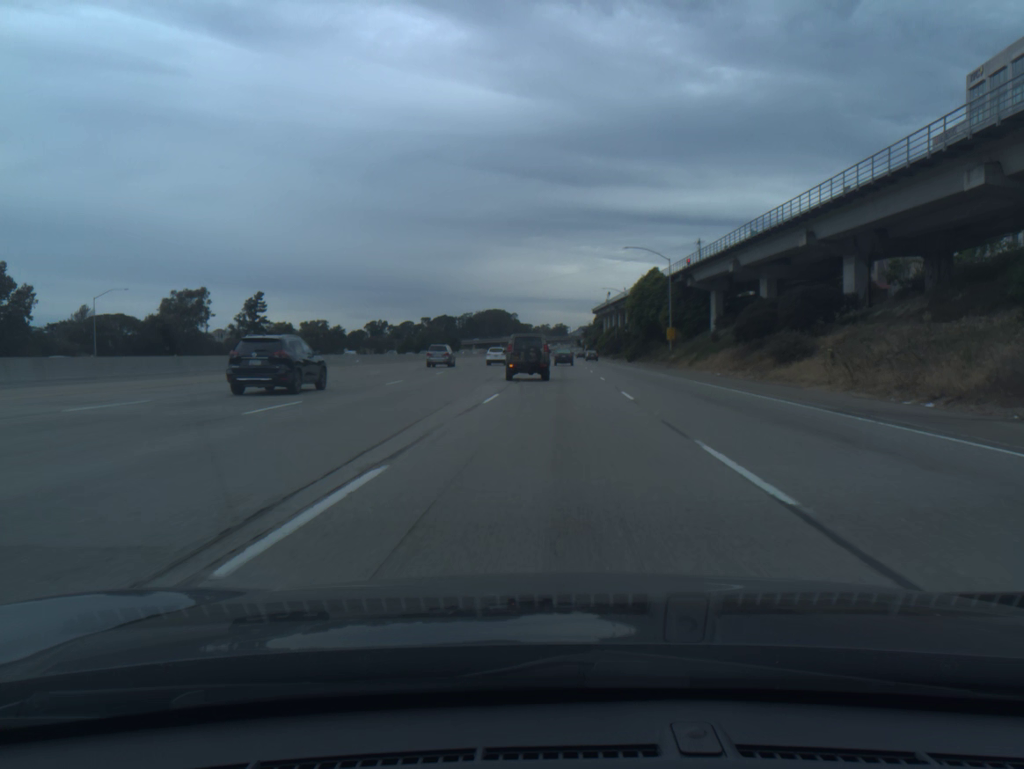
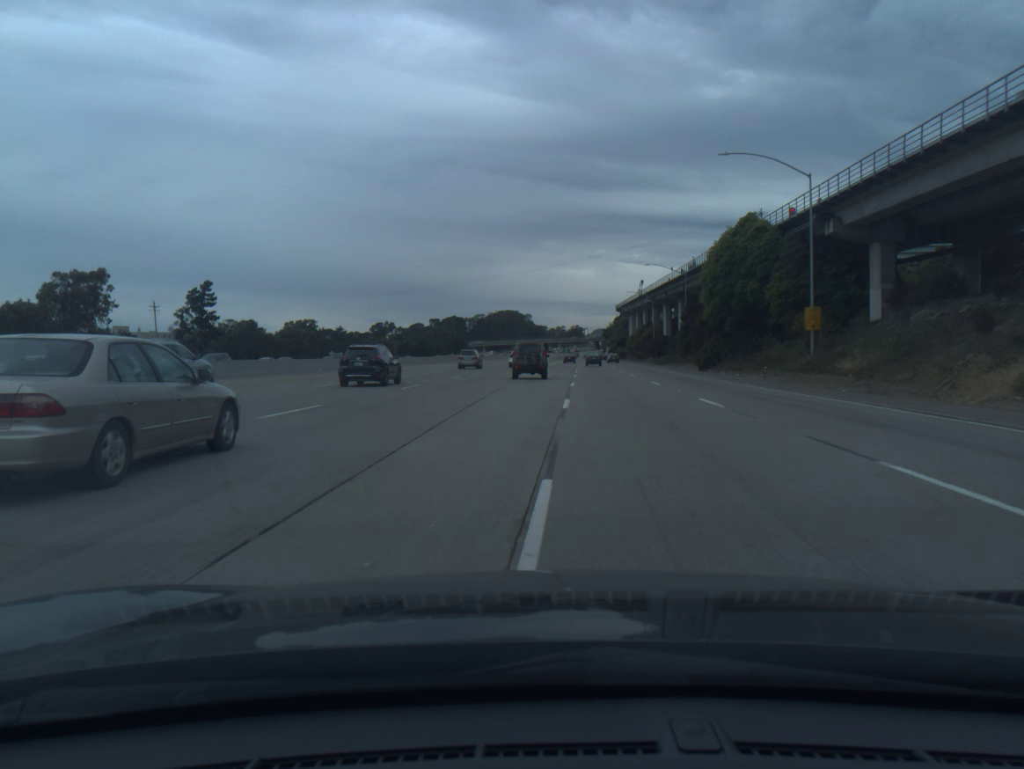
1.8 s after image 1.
(-0.3, +43.5) m; -1°
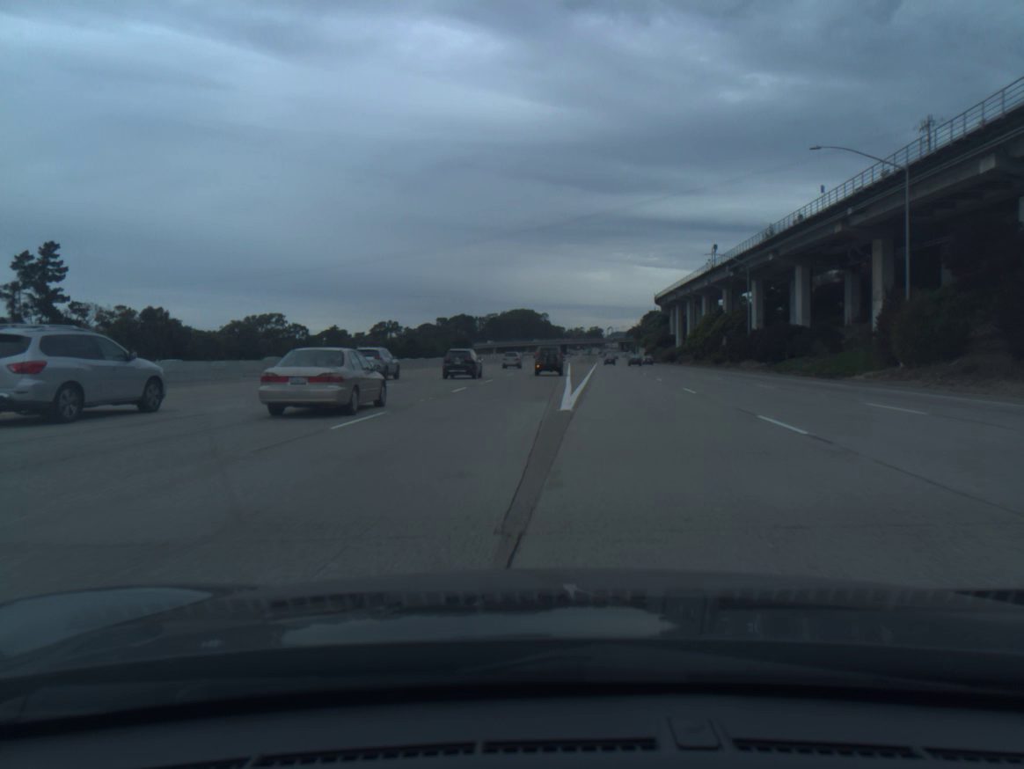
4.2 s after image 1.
(-0.7, +58.7) m; -1°
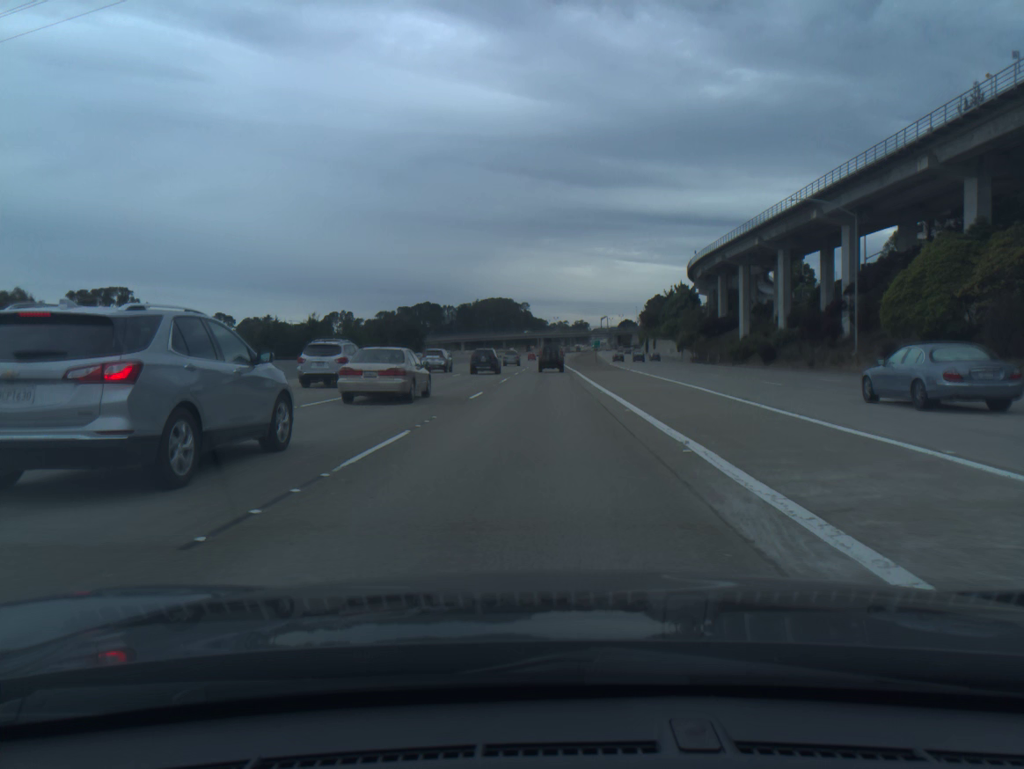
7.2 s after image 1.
(+0.9, +80.0) m; +1°
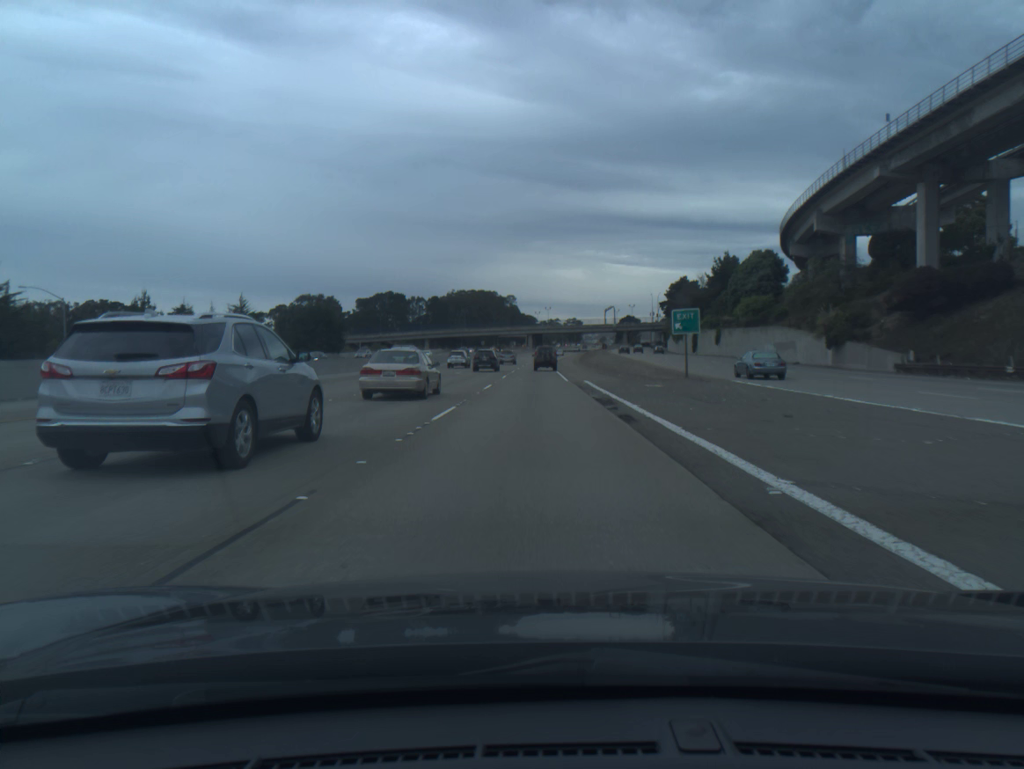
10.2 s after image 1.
(+0.5, +81.0) m; +1°
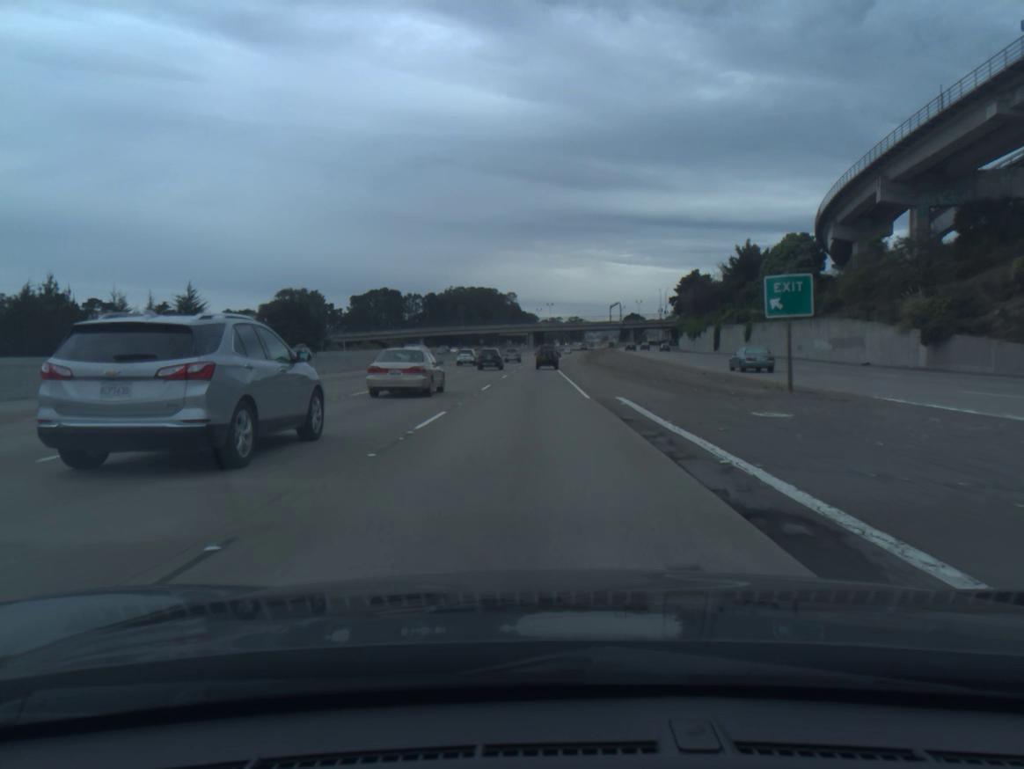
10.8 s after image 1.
(0.0, +16.2) m; 0°
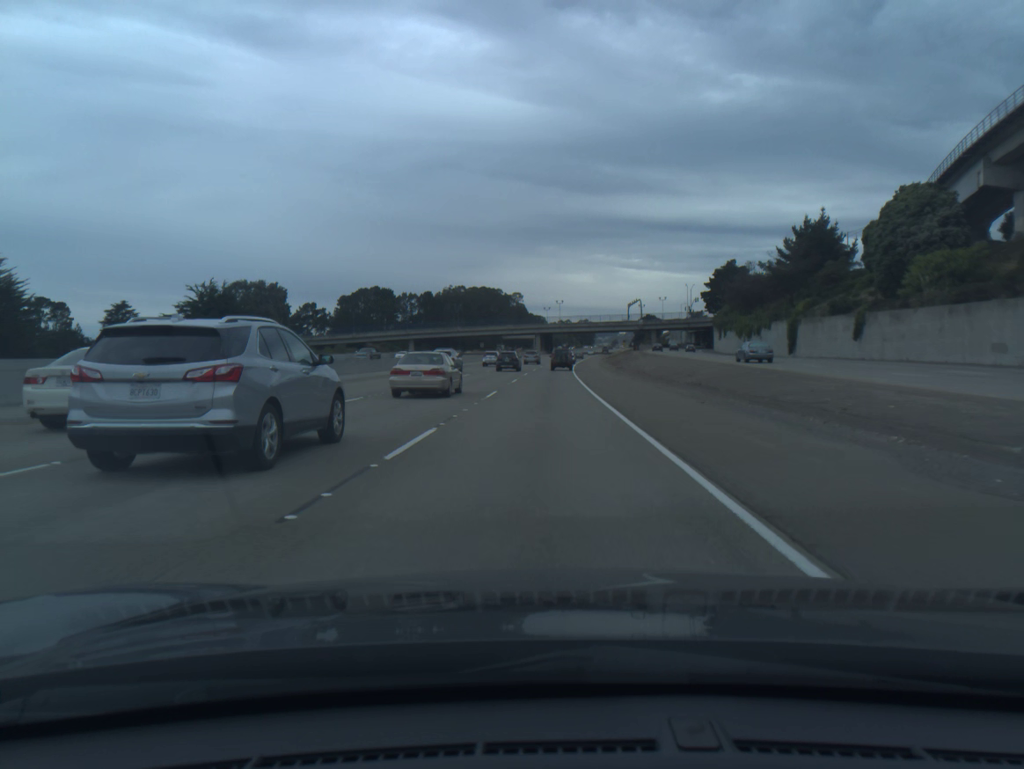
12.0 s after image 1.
(-0.1, +32.6) m; 0°
